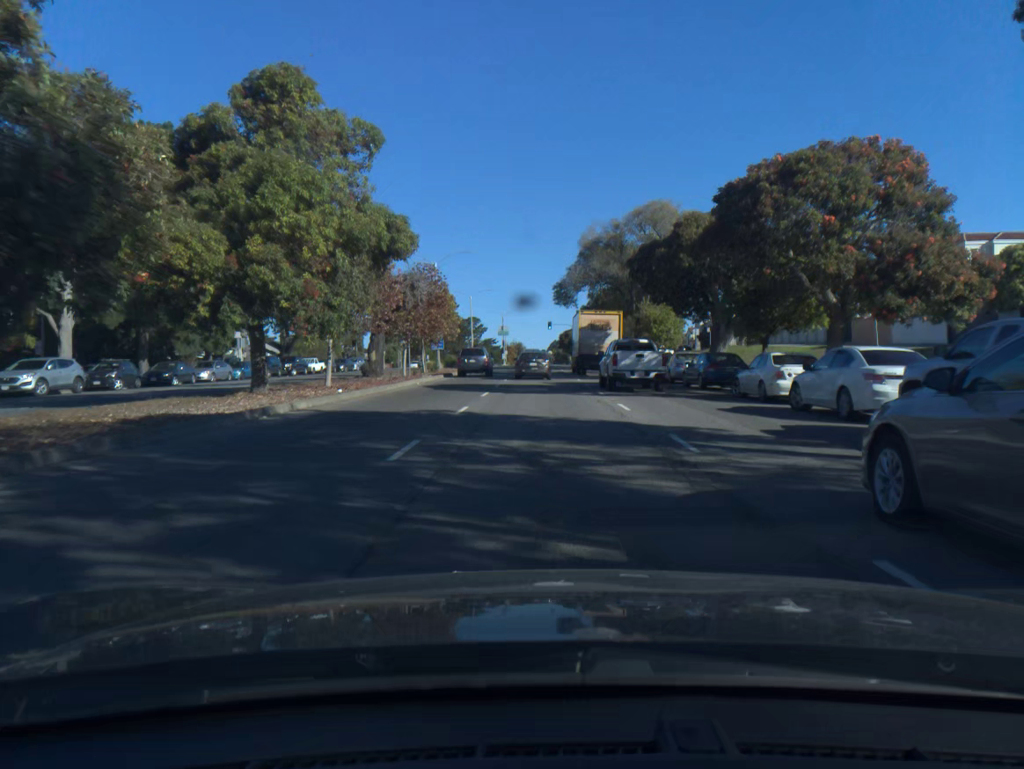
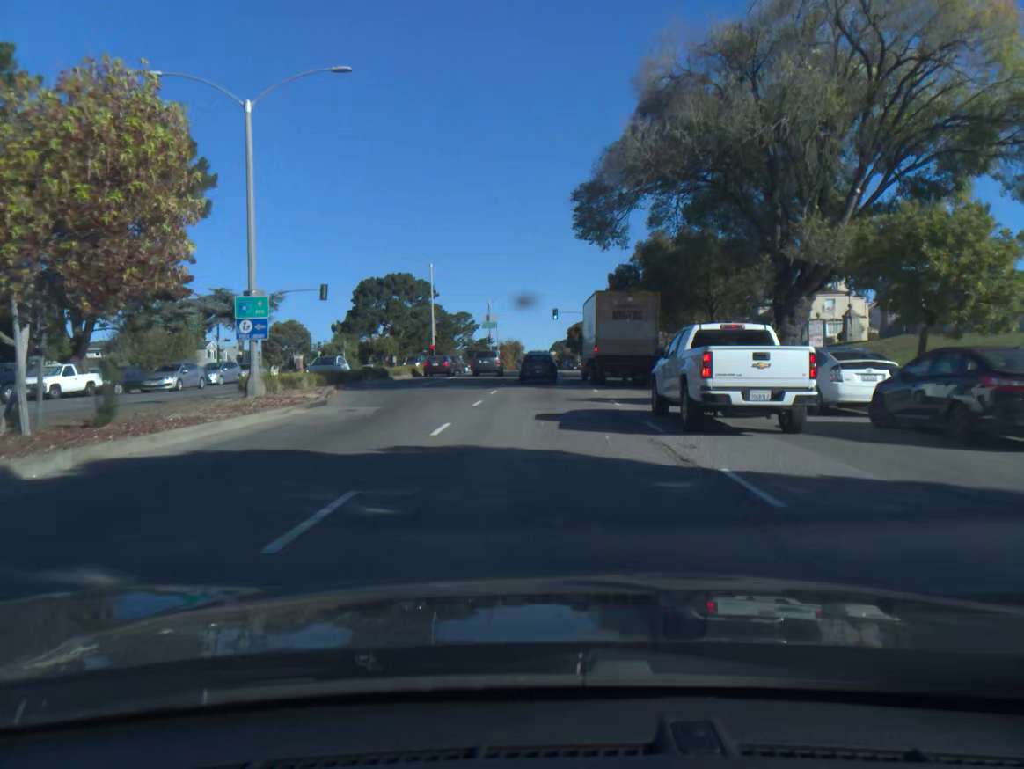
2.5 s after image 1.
(-0.1, +39.9) m; 0°
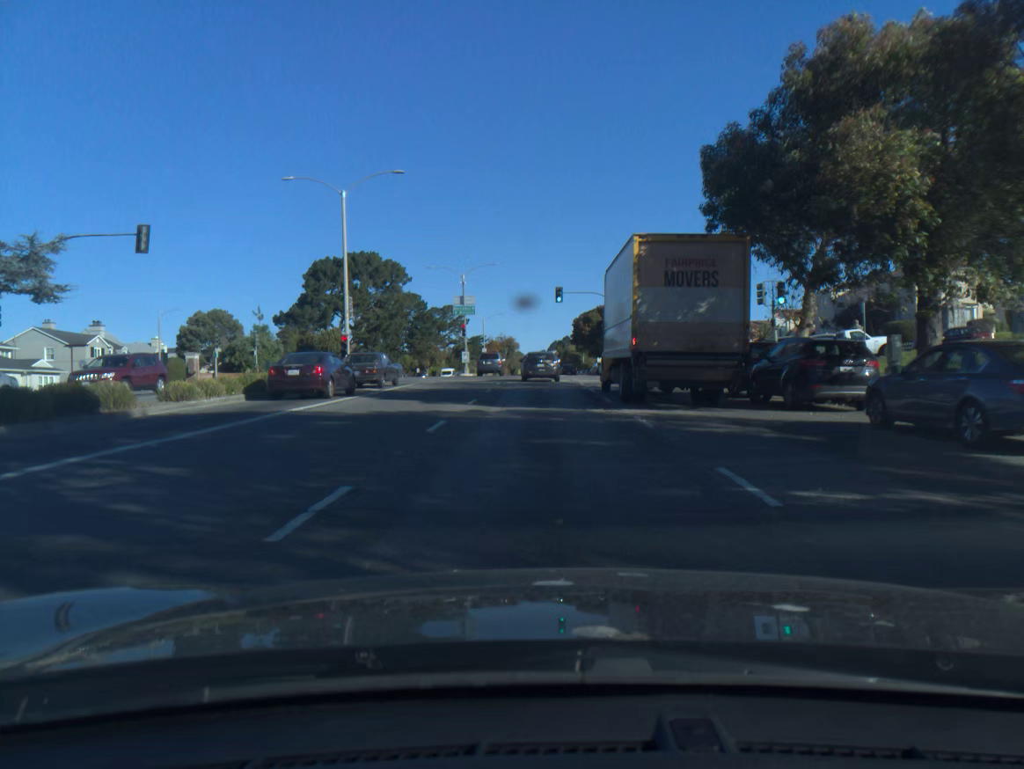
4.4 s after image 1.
(+0.1, +28.6) m; 0°
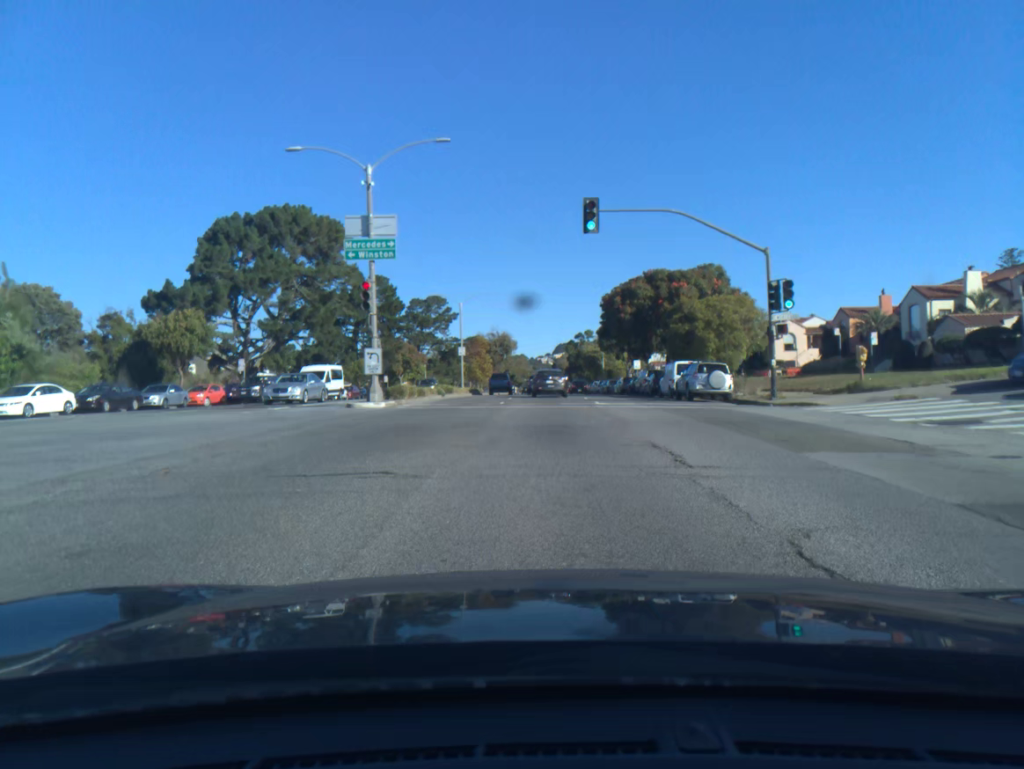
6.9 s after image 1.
(-0.1, +37.3) m; 0°
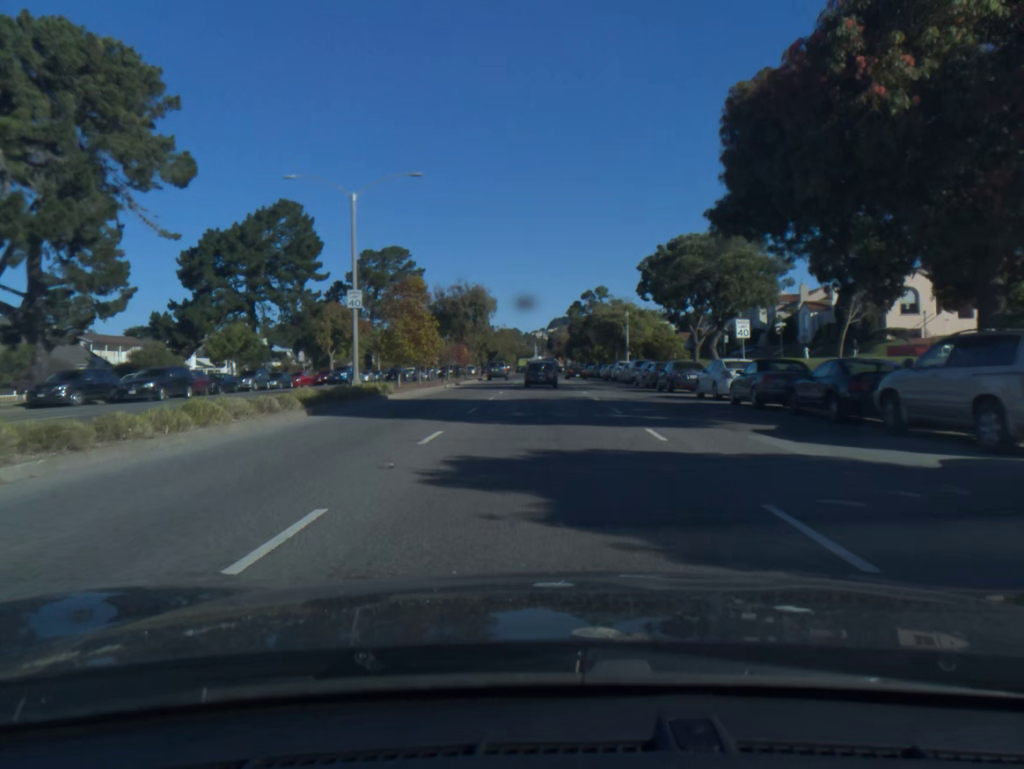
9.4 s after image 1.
(+0.2, +38.8) m; 0°
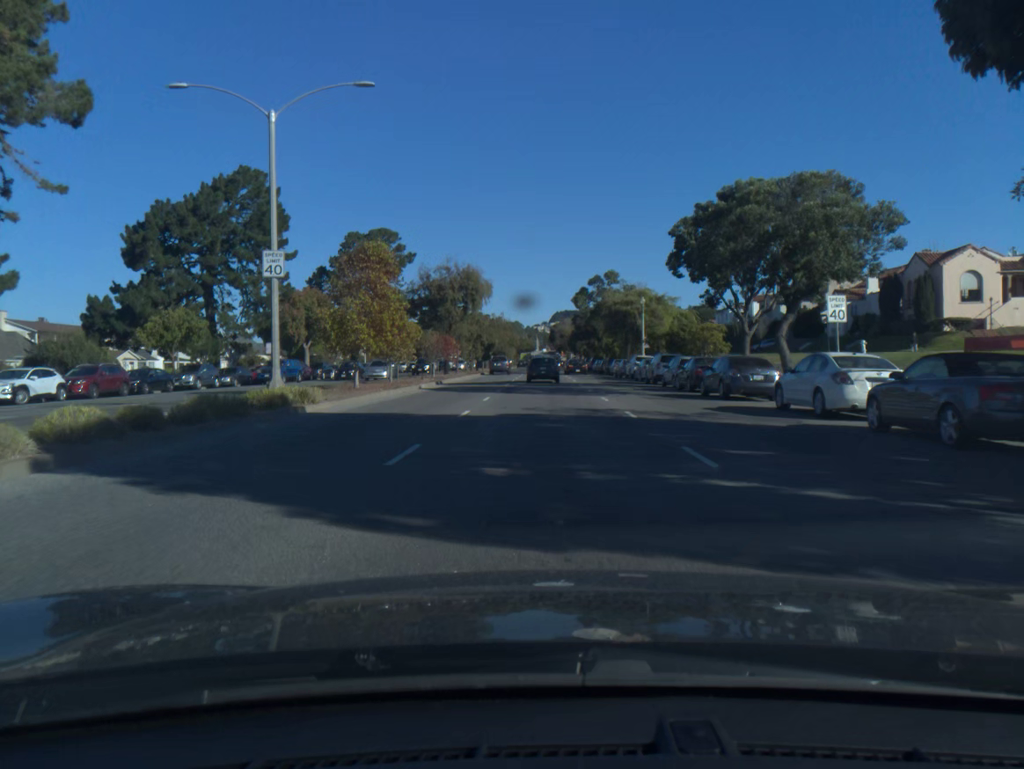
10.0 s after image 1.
(0.0, +10.0) m; 0°
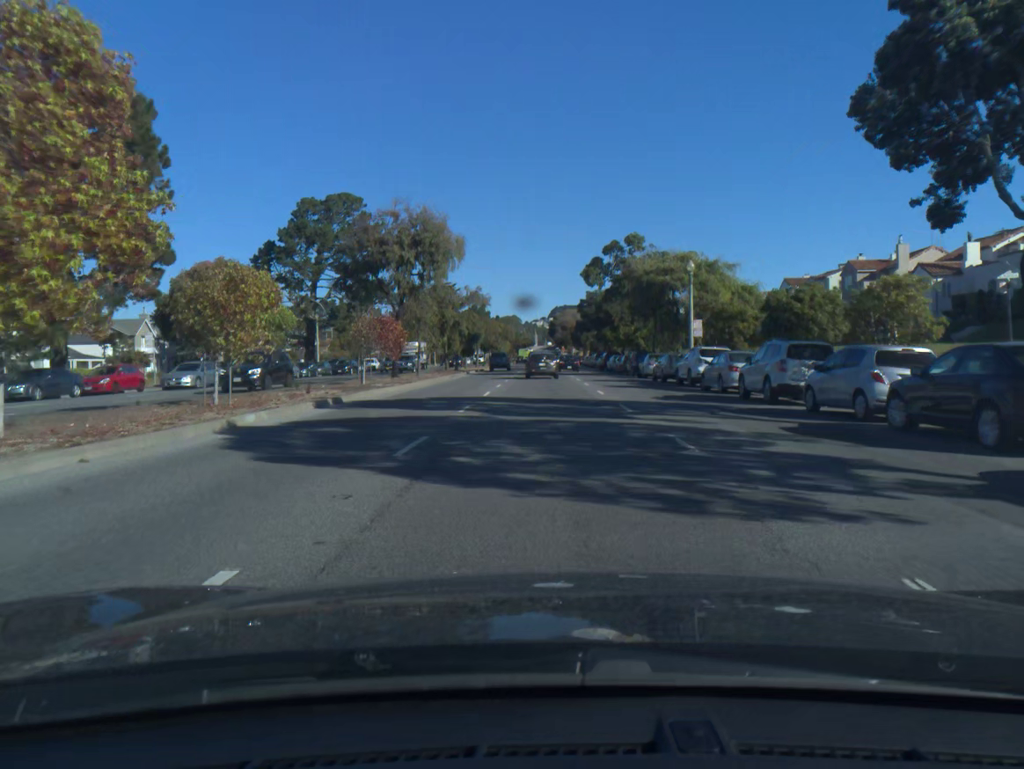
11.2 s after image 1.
(0.0, +21.1) m; 0°
